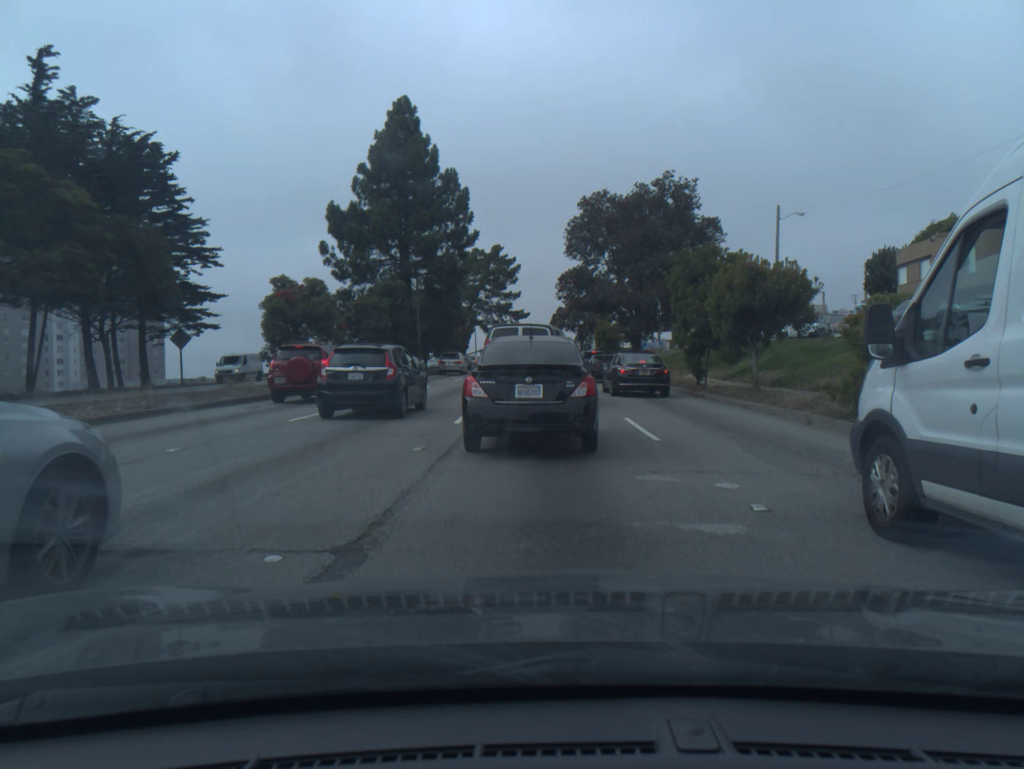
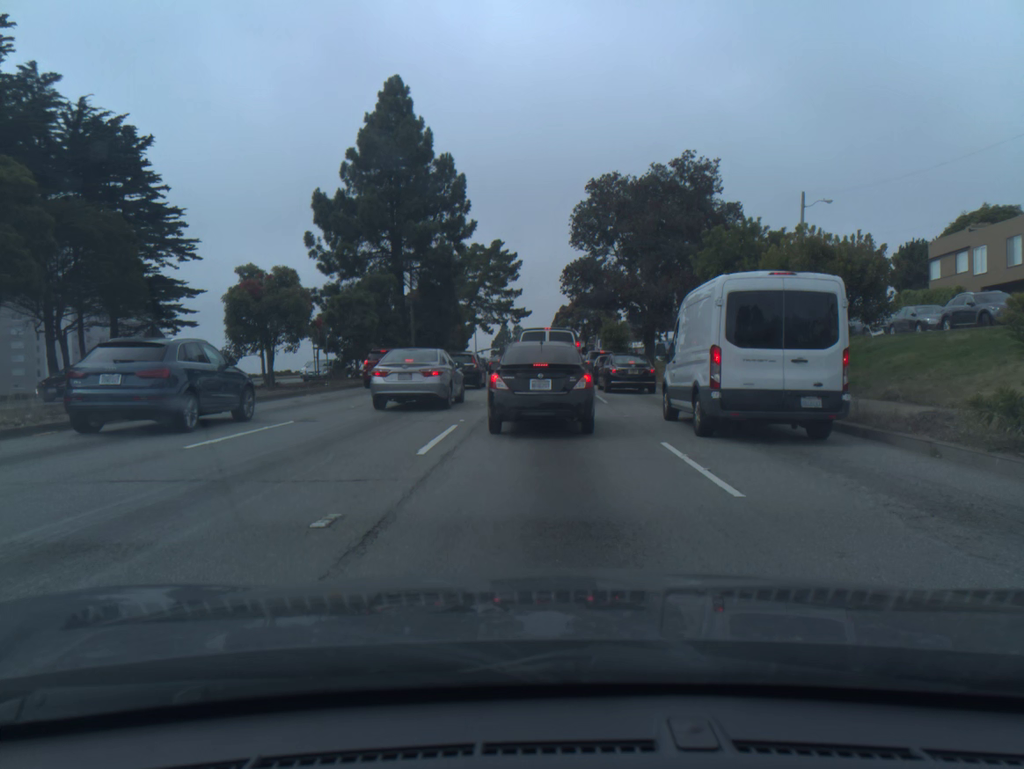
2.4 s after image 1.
(0.0, +4.6) m; 0°
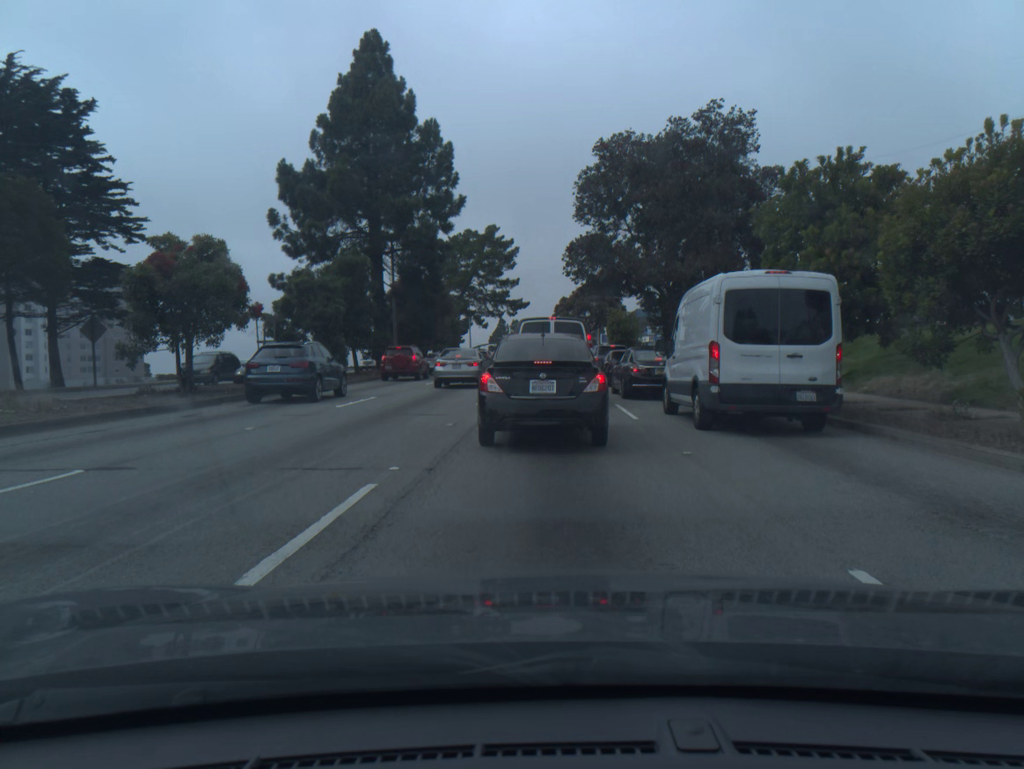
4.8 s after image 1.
(0.0, +6.9) m; 0°
